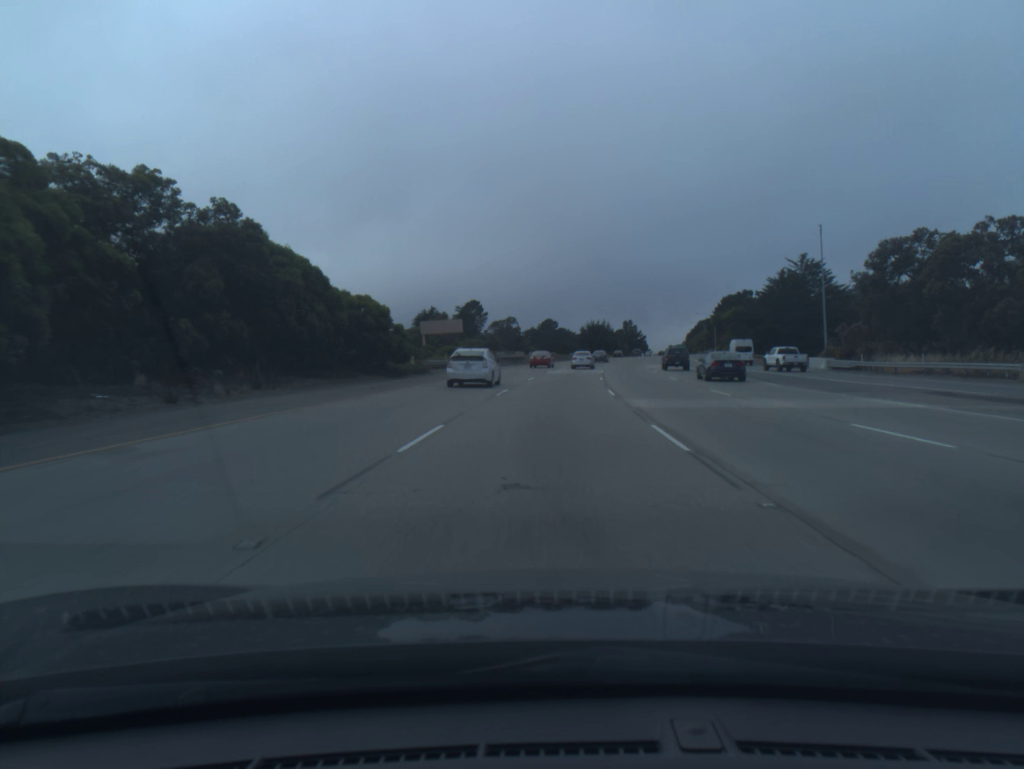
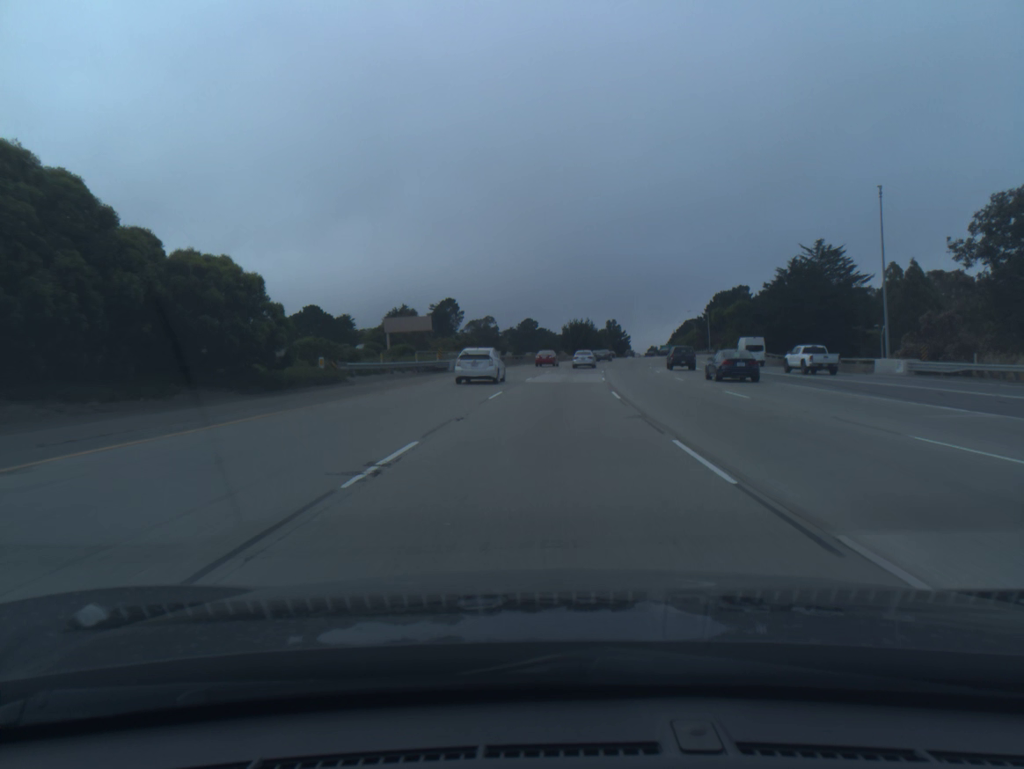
(+0.2, +17.1) m; +1°
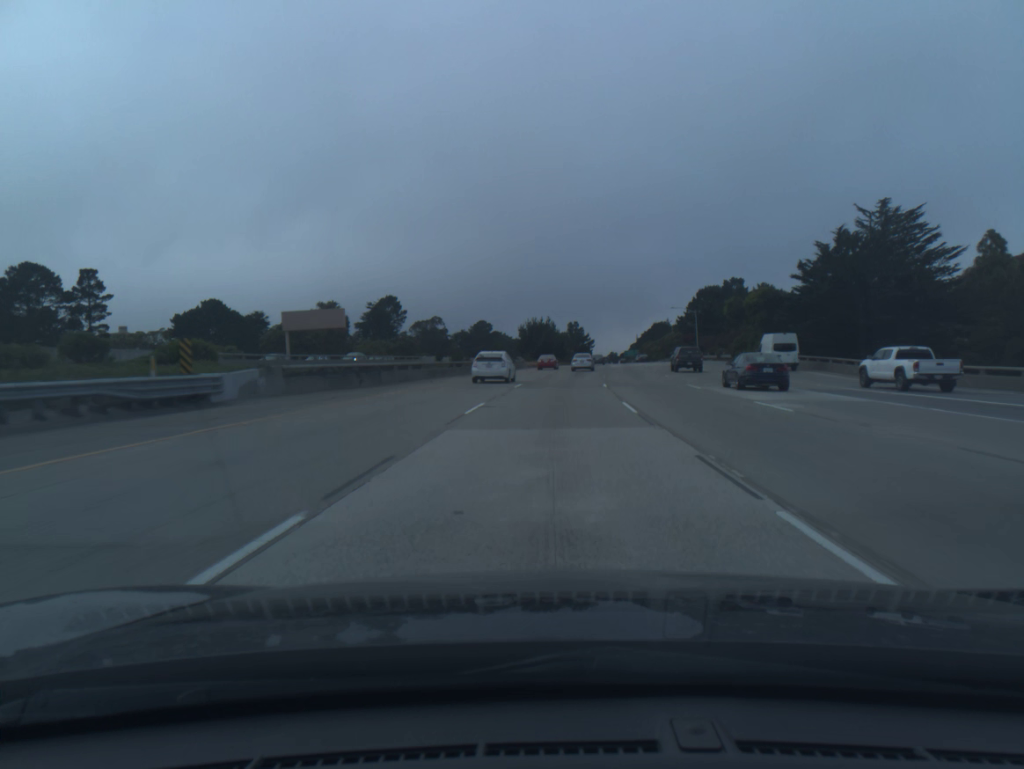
(+0.9, +34.2) m; +3°
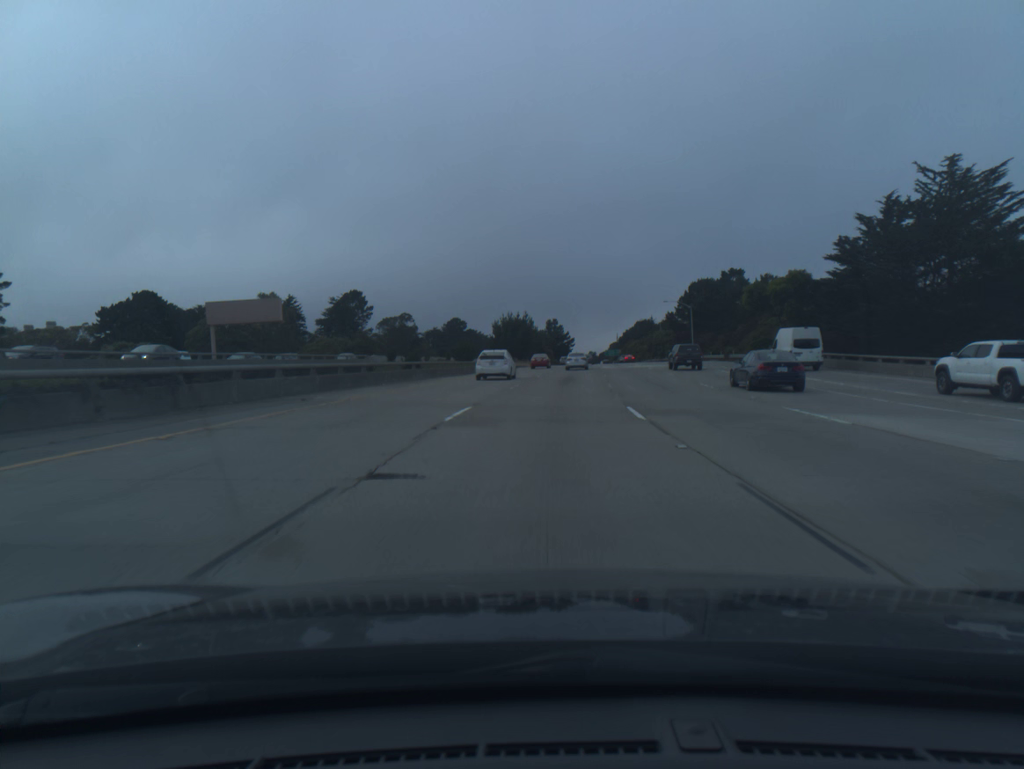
(+0.2, +17.1) m; +2°
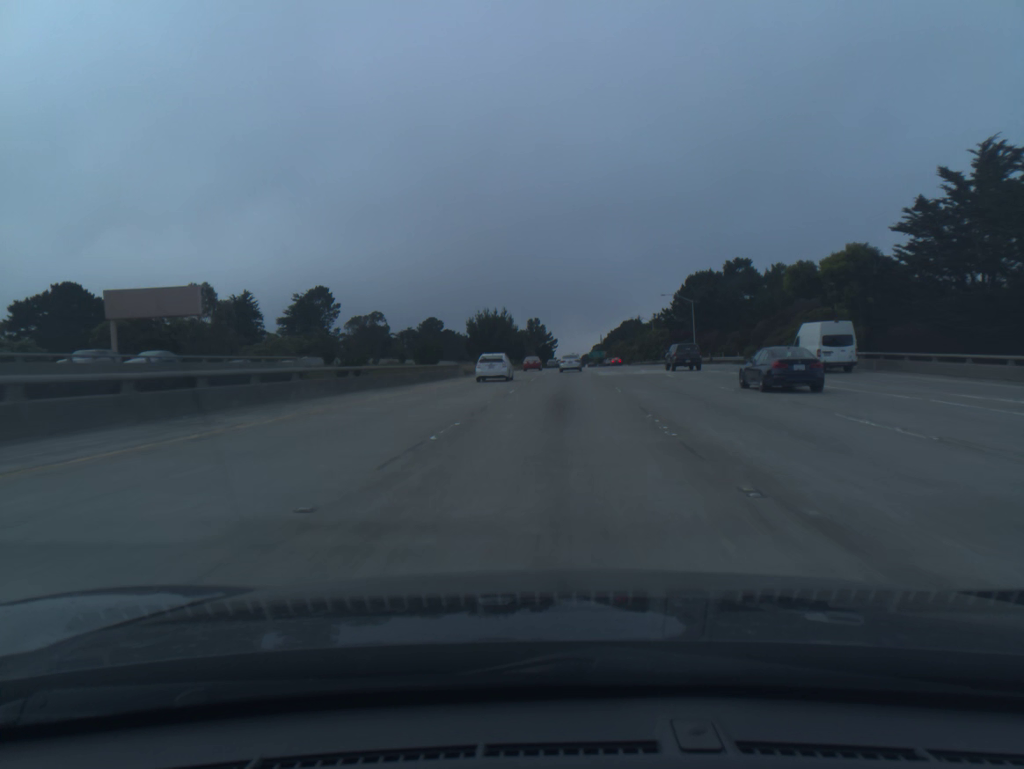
(+0.2, +17.1) m; +1°
